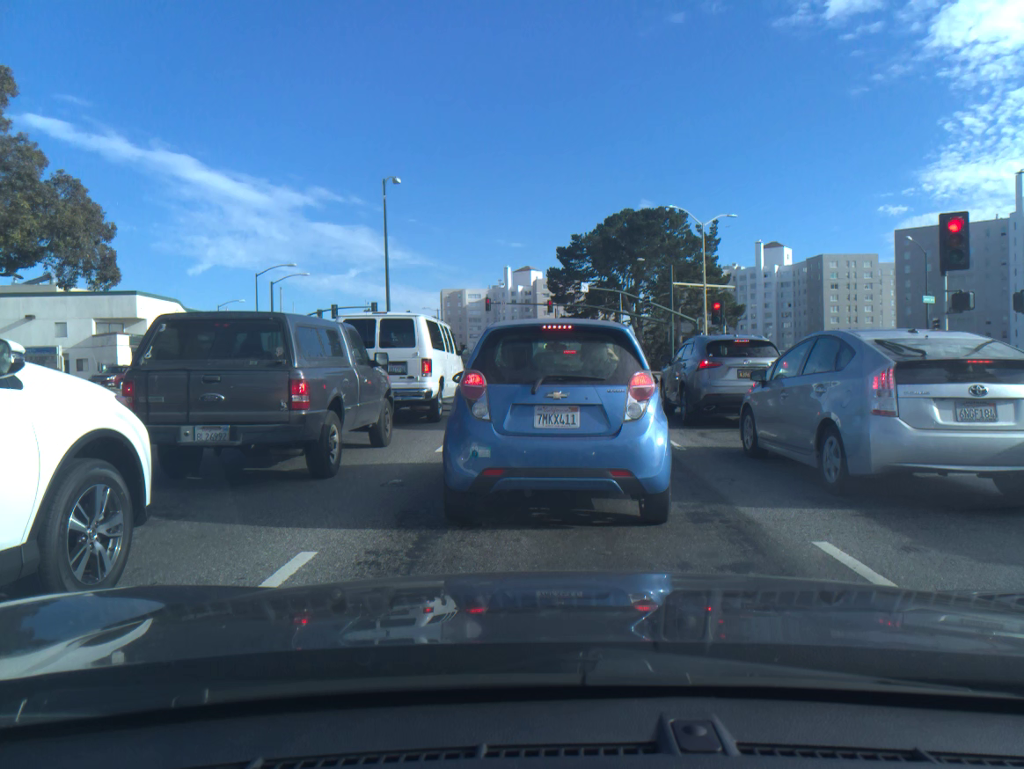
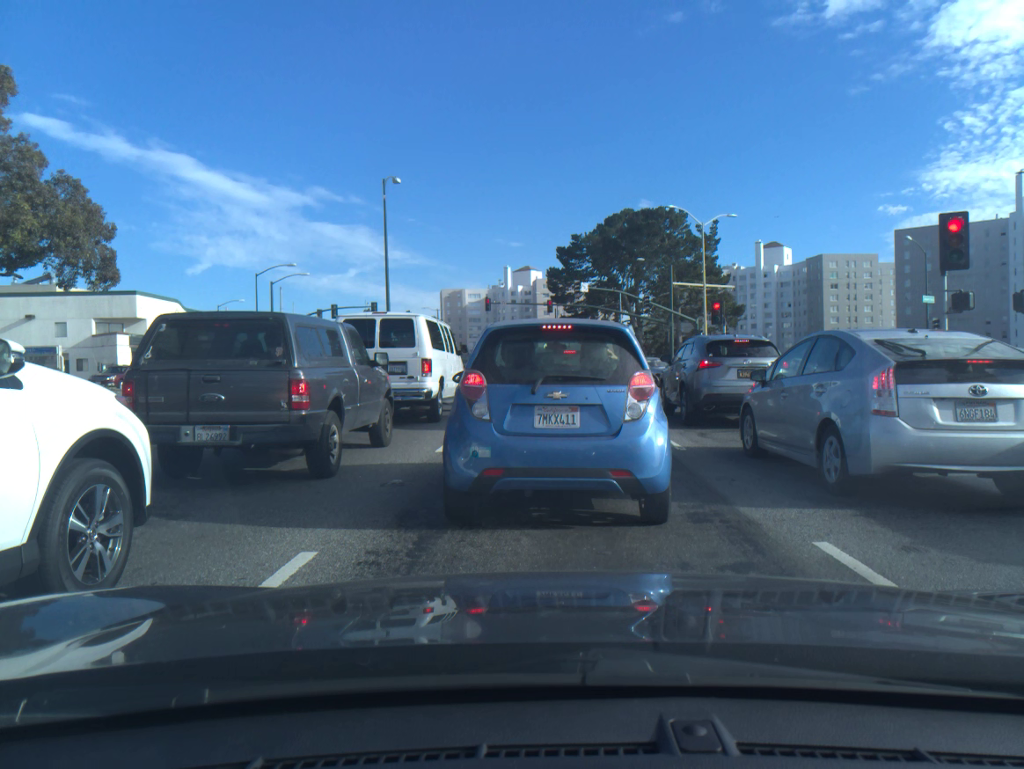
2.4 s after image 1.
(0.0, 0.0) m; 0°
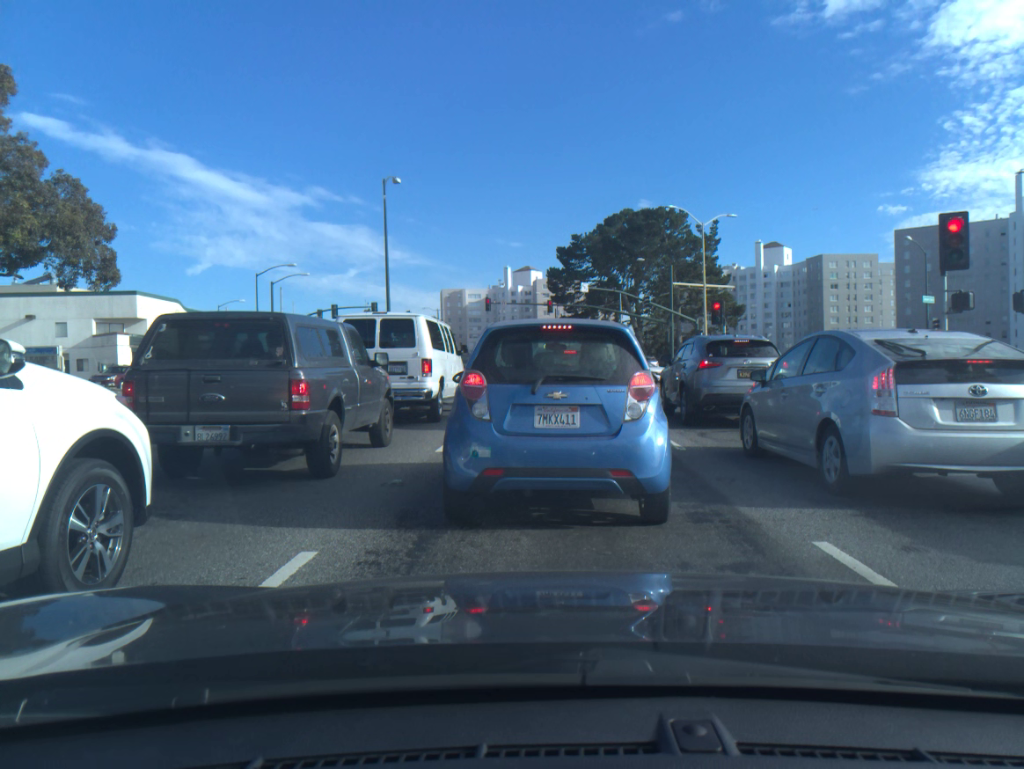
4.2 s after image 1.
(0.0, 0.0) m; 0°
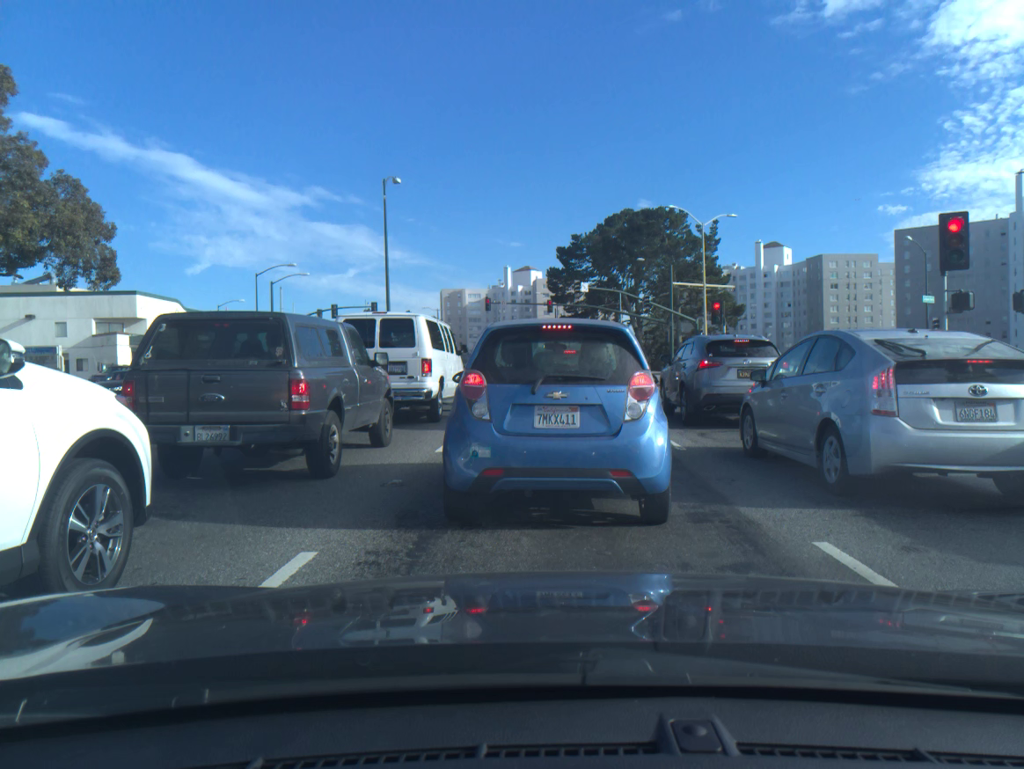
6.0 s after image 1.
(0.0, 0.0) m; 0°
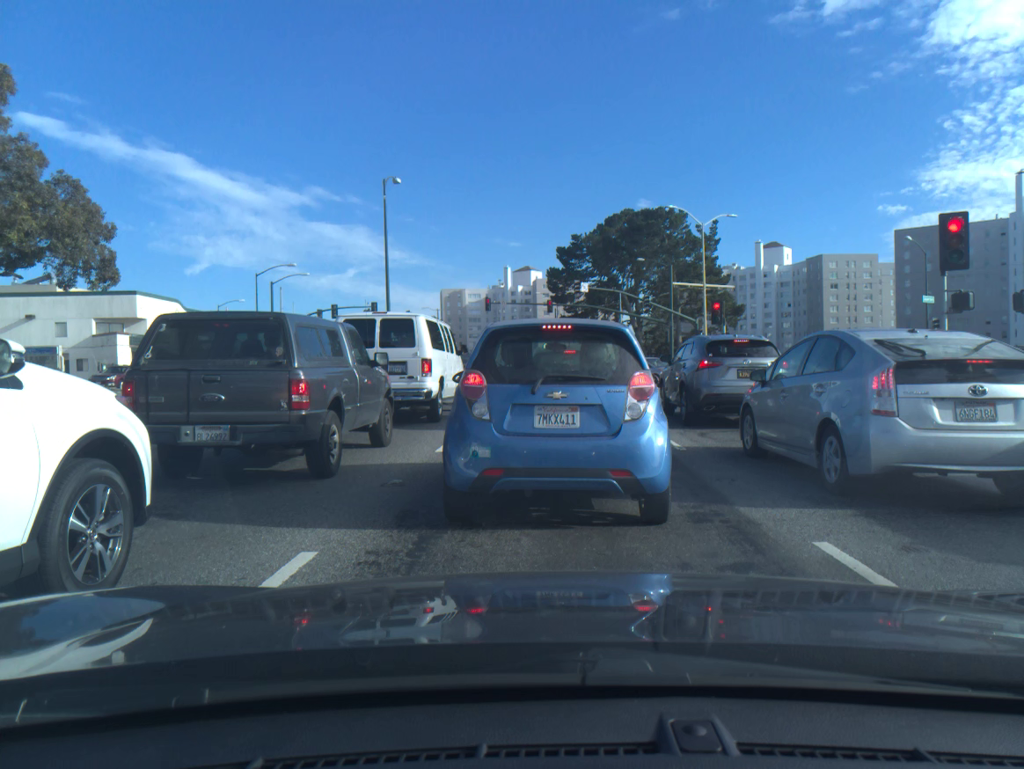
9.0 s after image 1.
(0.0, 0.0) m; 0°
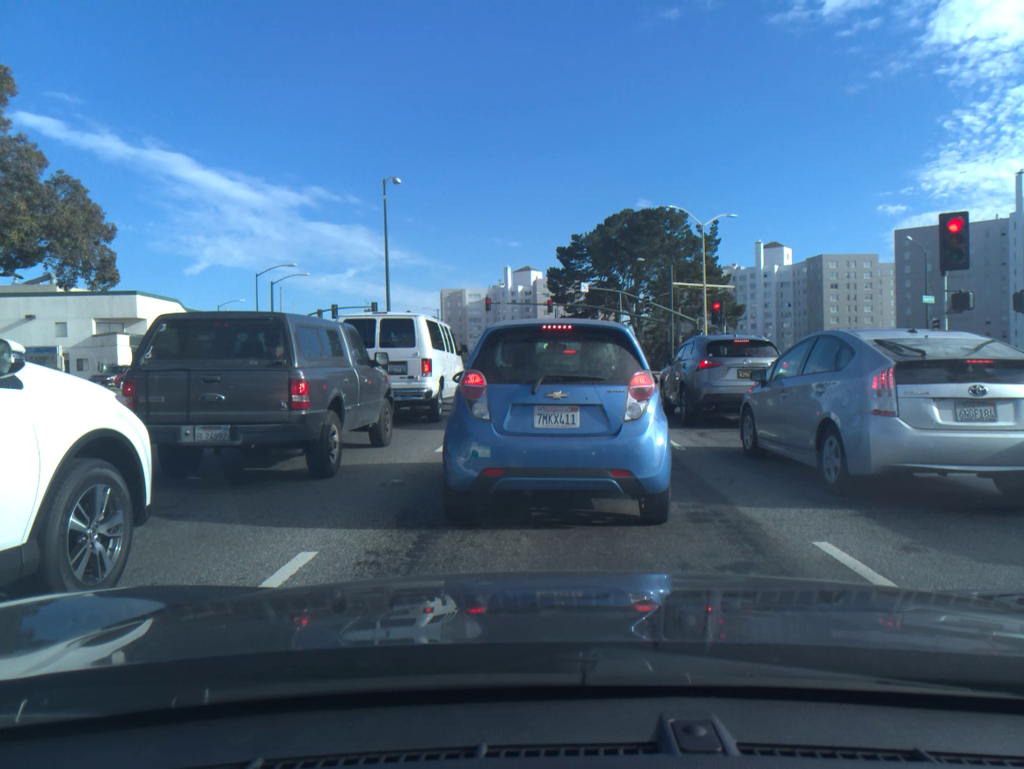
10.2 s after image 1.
(0.0, 0.0) m; 0°
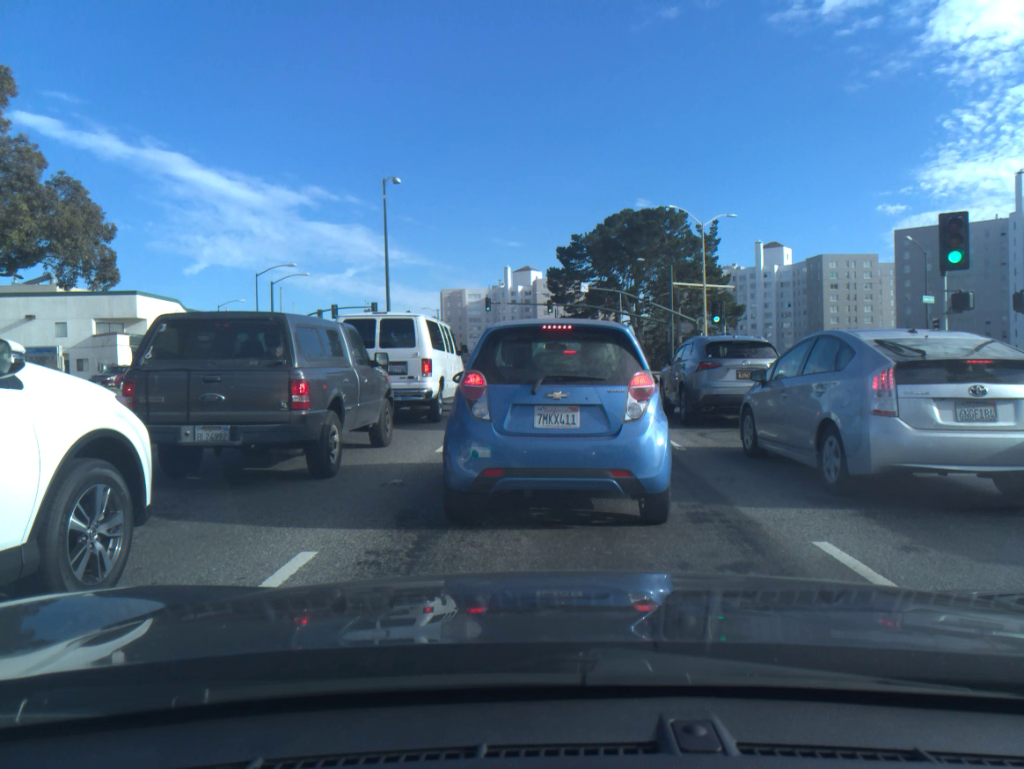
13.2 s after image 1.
(0.0, +0.1) m; 0°
